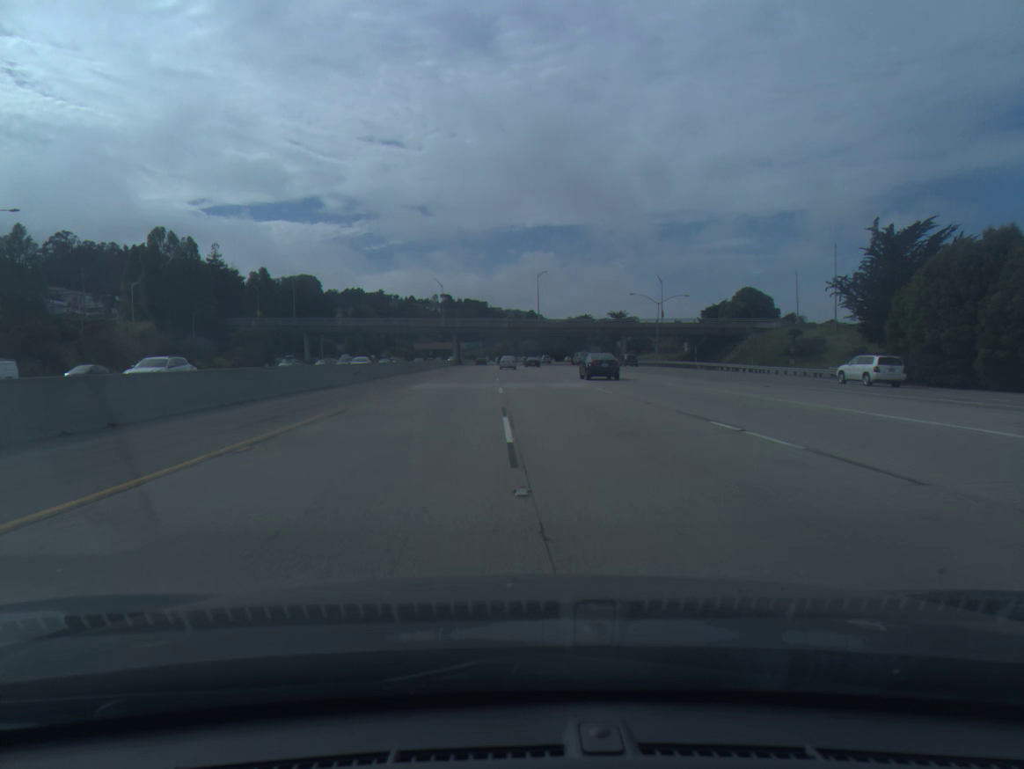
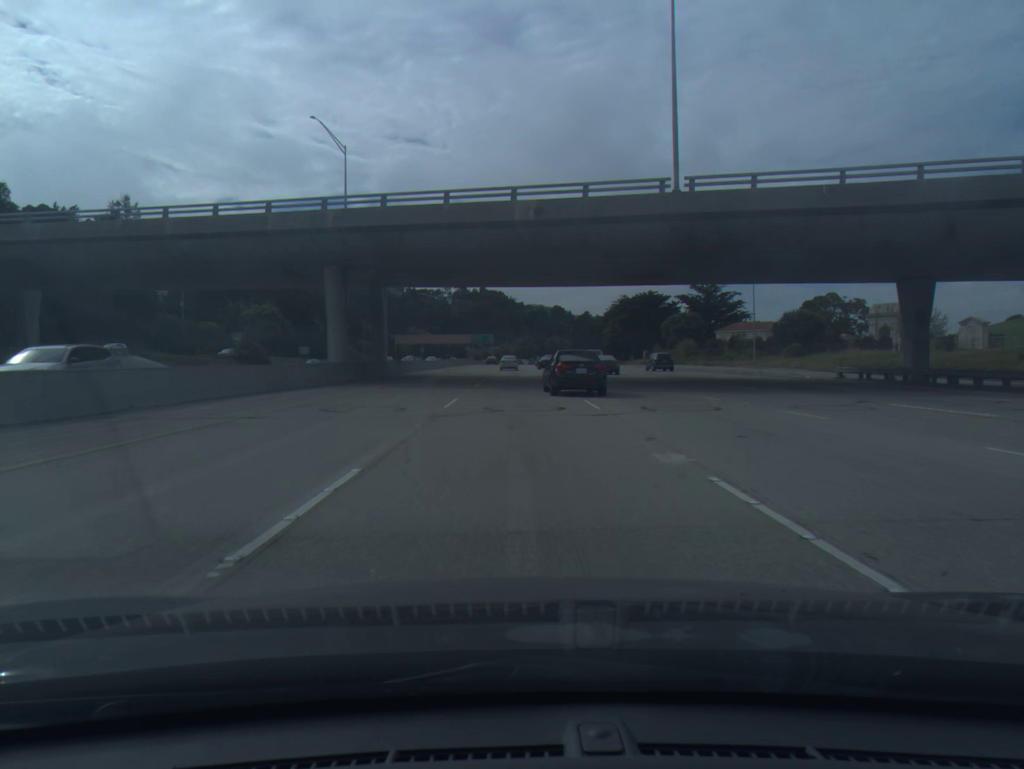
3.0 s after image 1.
(-1.4, +108.0) m; -1°
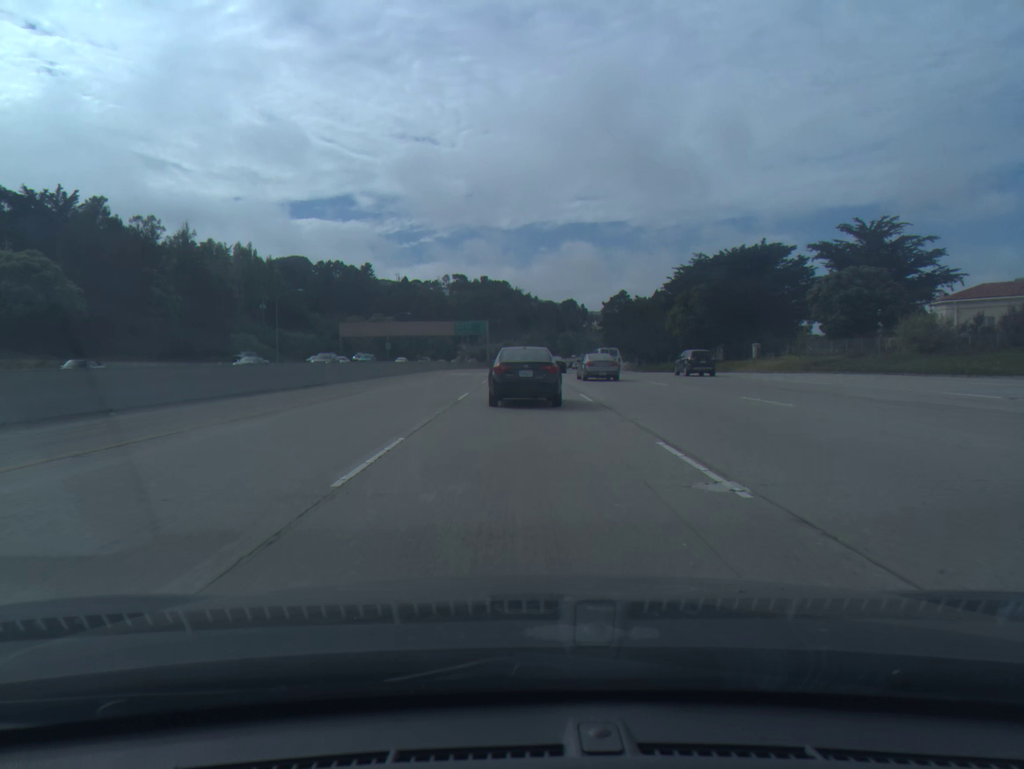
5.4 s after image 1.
(-0.2, +83.1) m; 0°
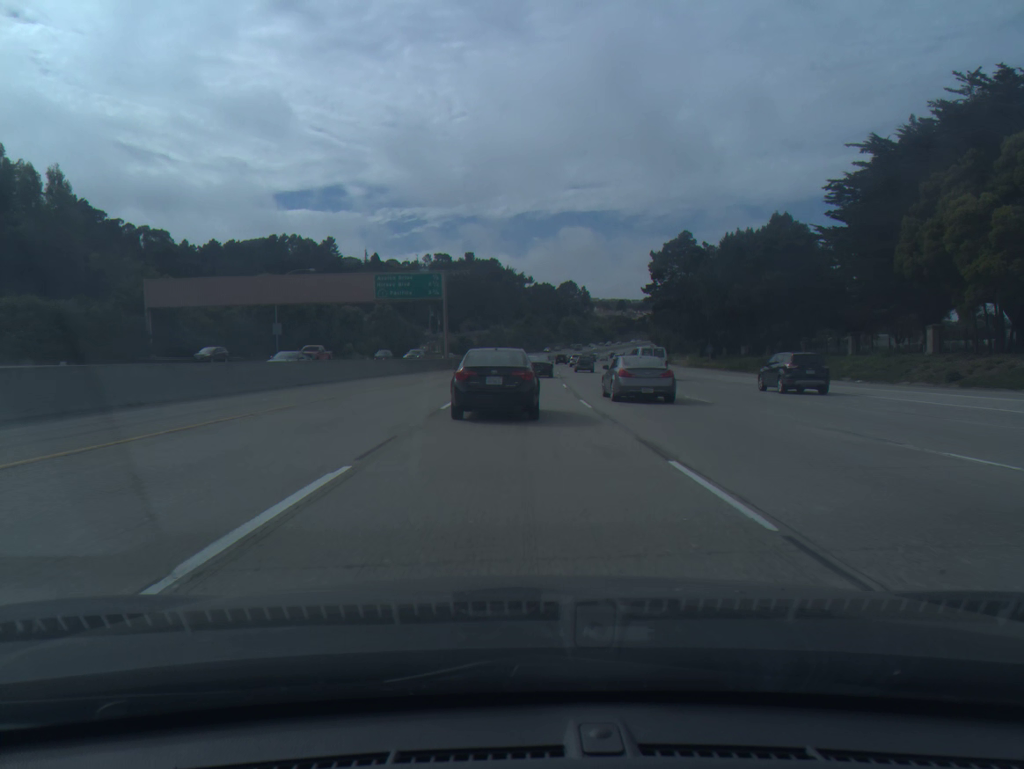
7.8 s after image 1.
(+0.1, +80.7) m; 0°
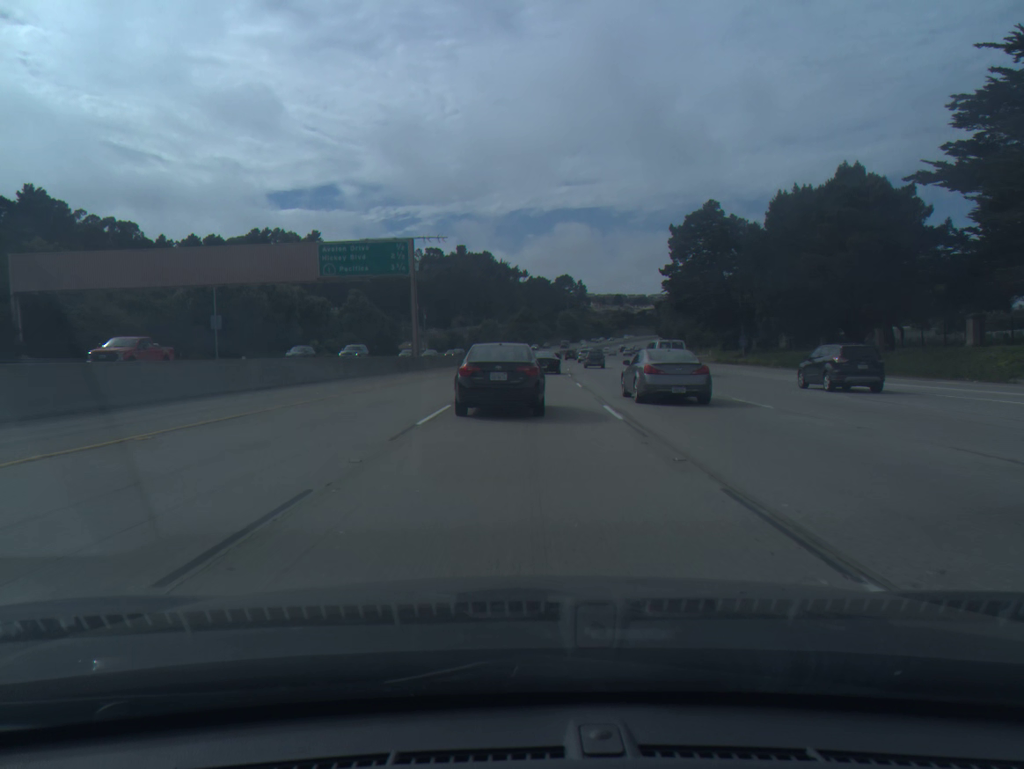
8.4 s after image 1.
(0.0, +19.8) m; 0°
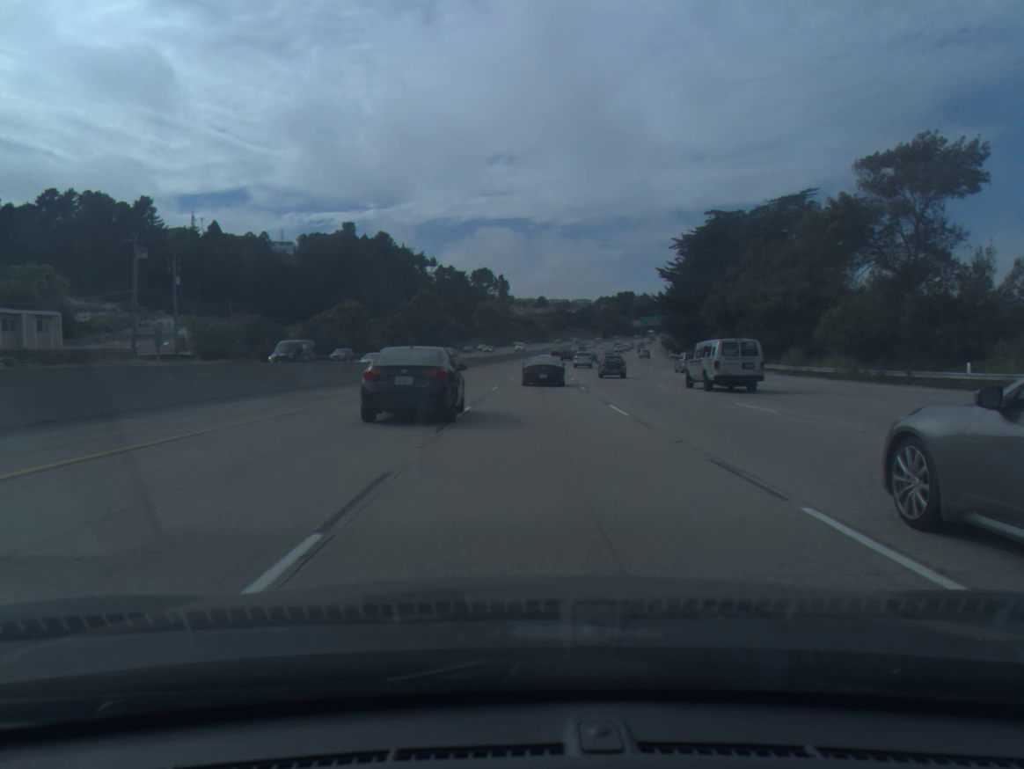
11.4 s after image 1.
(+4.7, +99.7) m; +6°
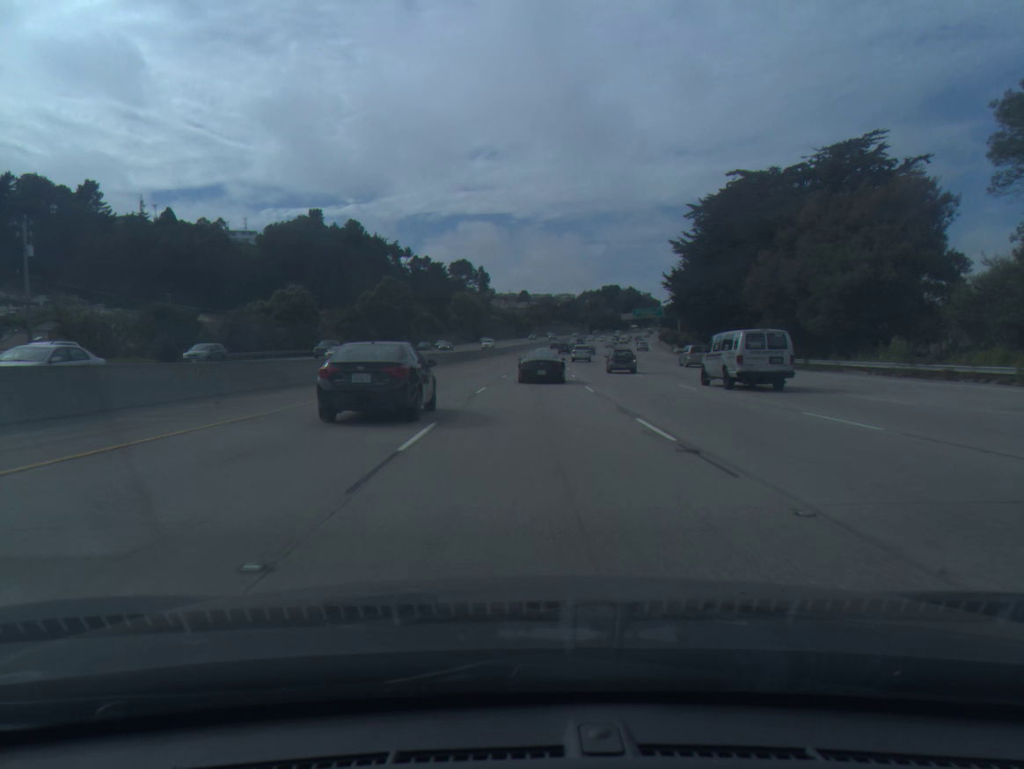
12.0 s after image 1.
(+0.3, +20.7) m; +1°
